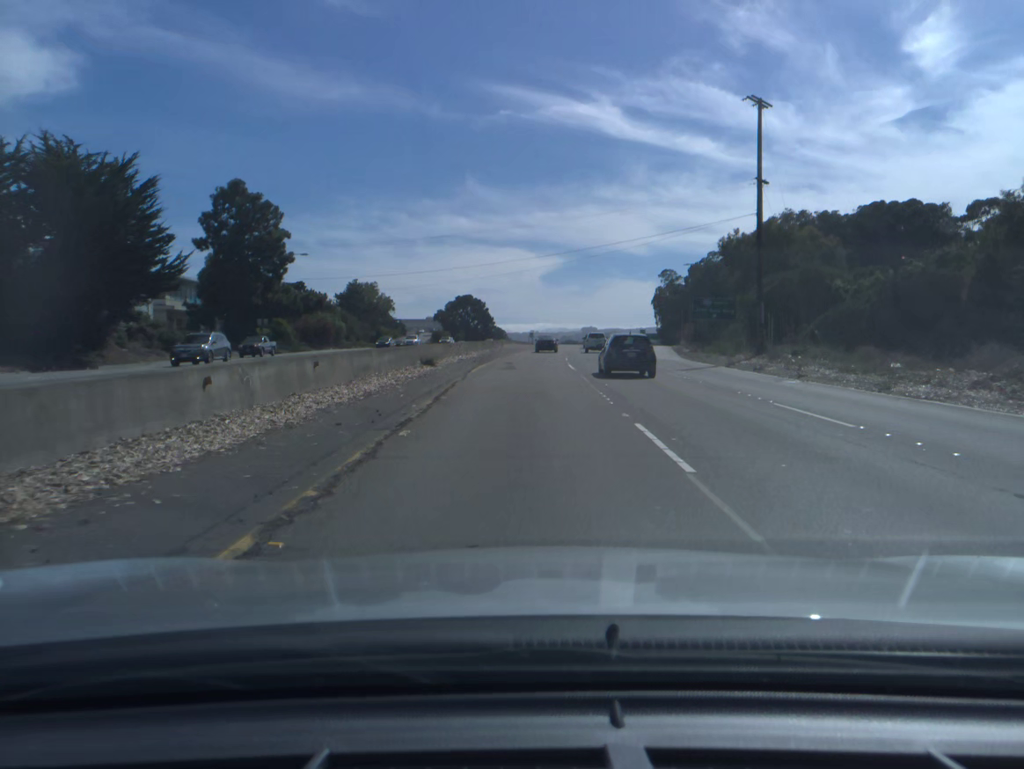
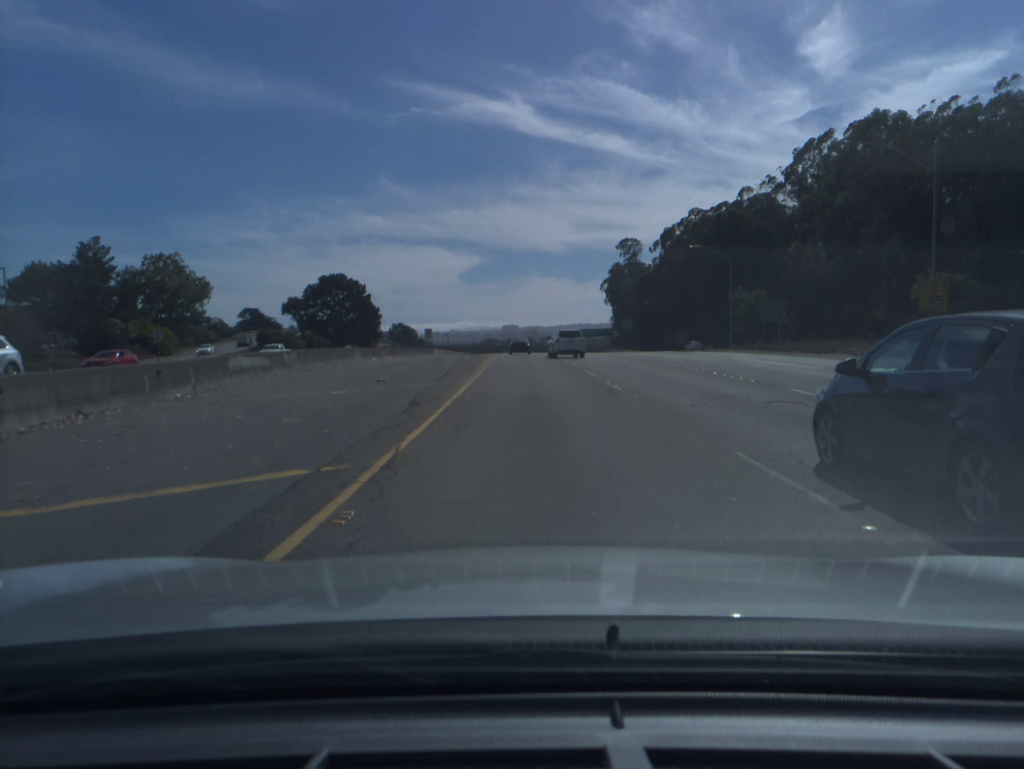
(+3.5, +89.1) m; +6°
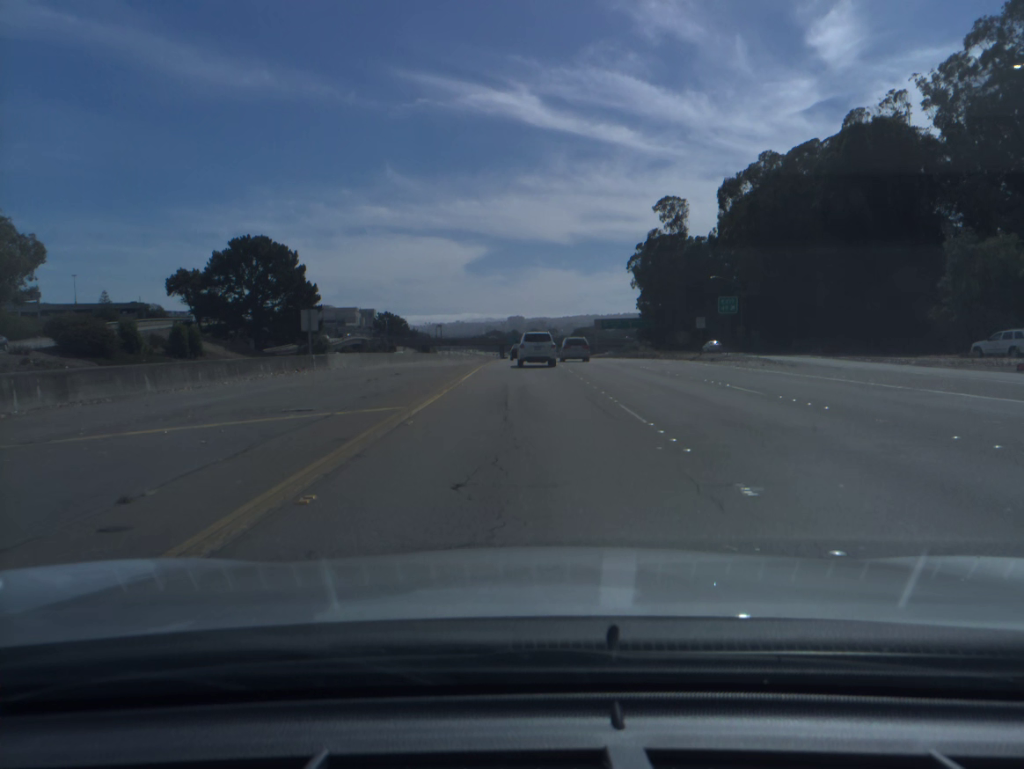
(-0.2, +53.7) m; 0°
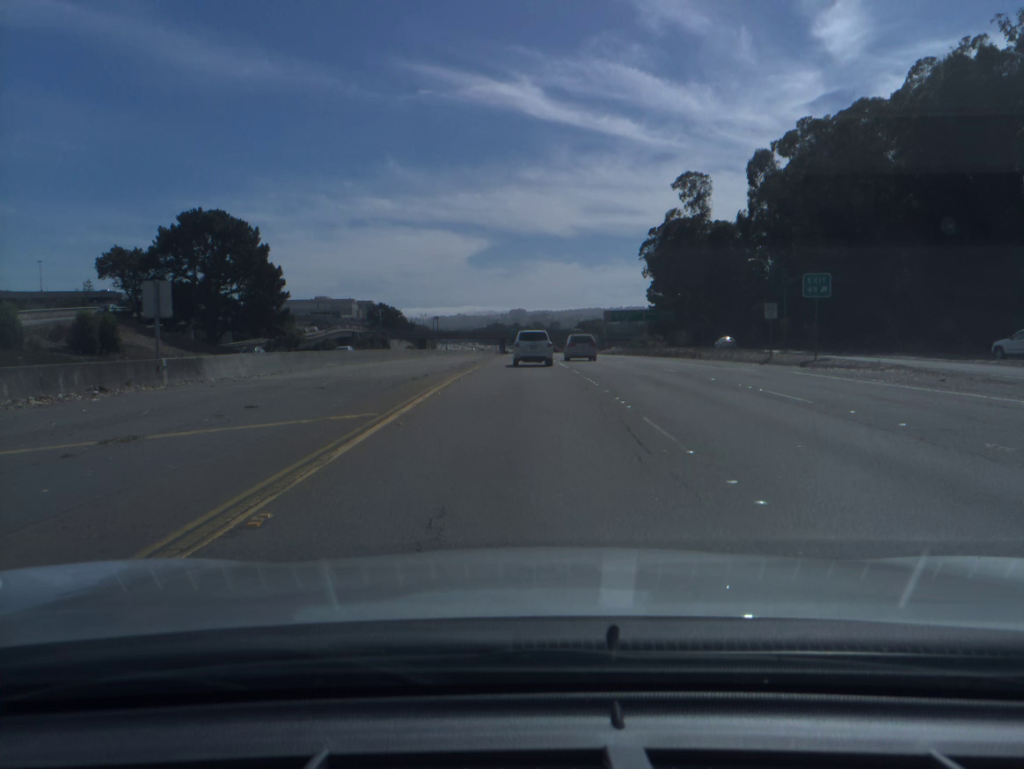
(0.0, +17.8) m; 0°
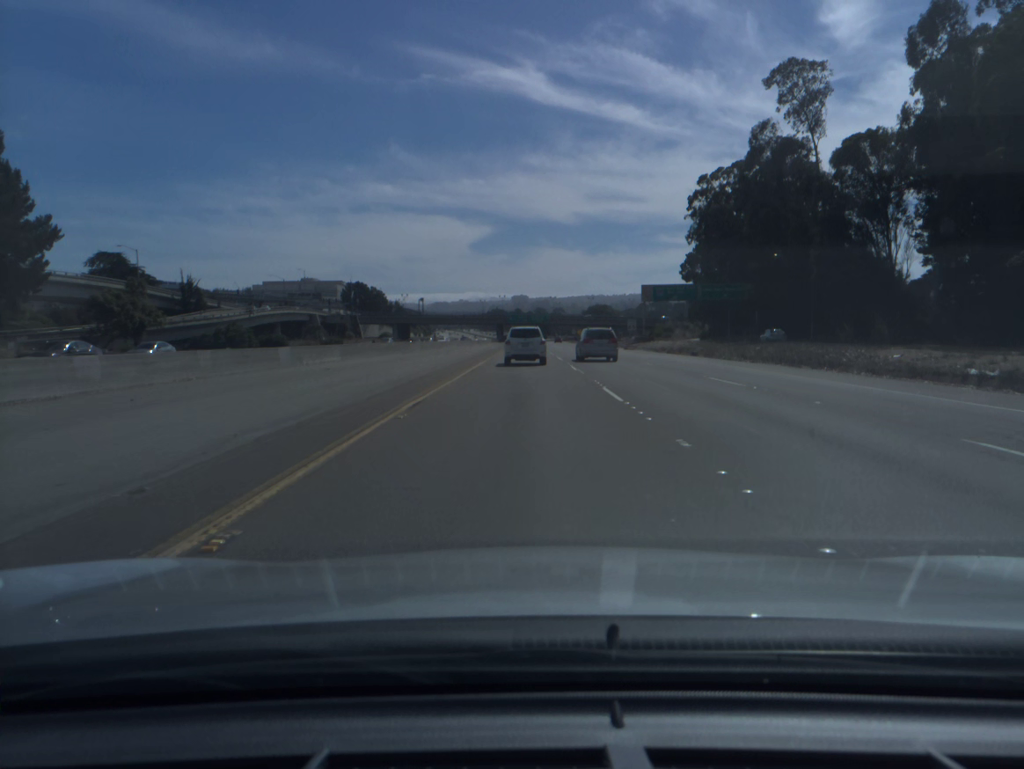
(-0.2, +52.9) m; 0°
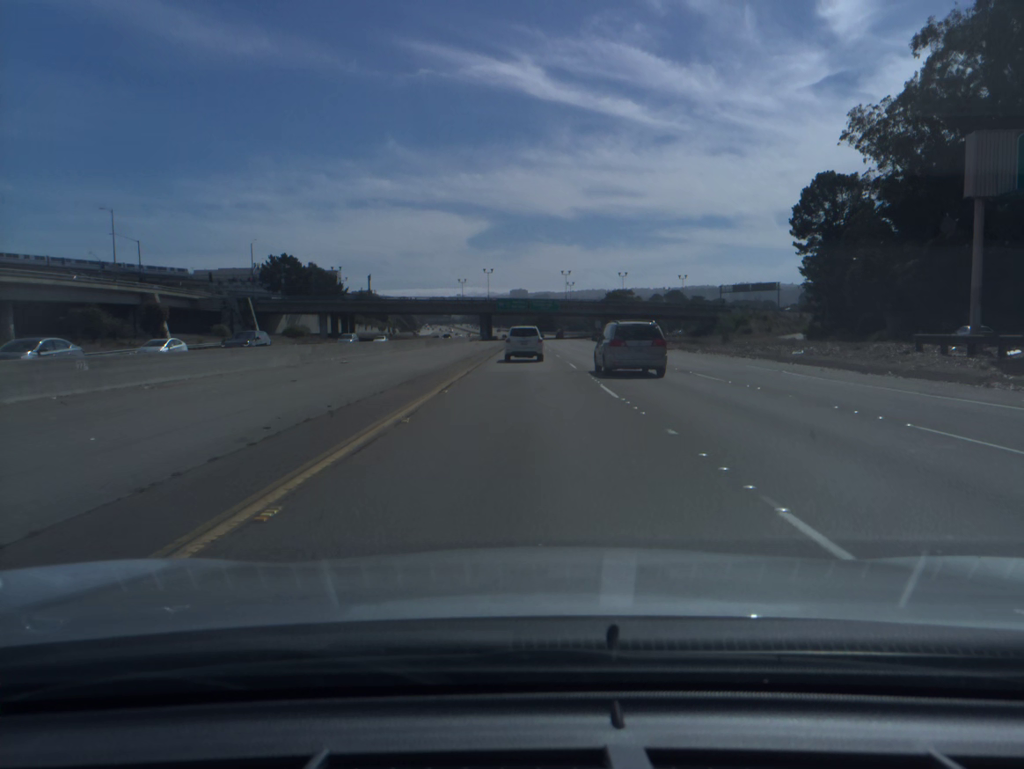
(+0.1, +87.3) m; 0°
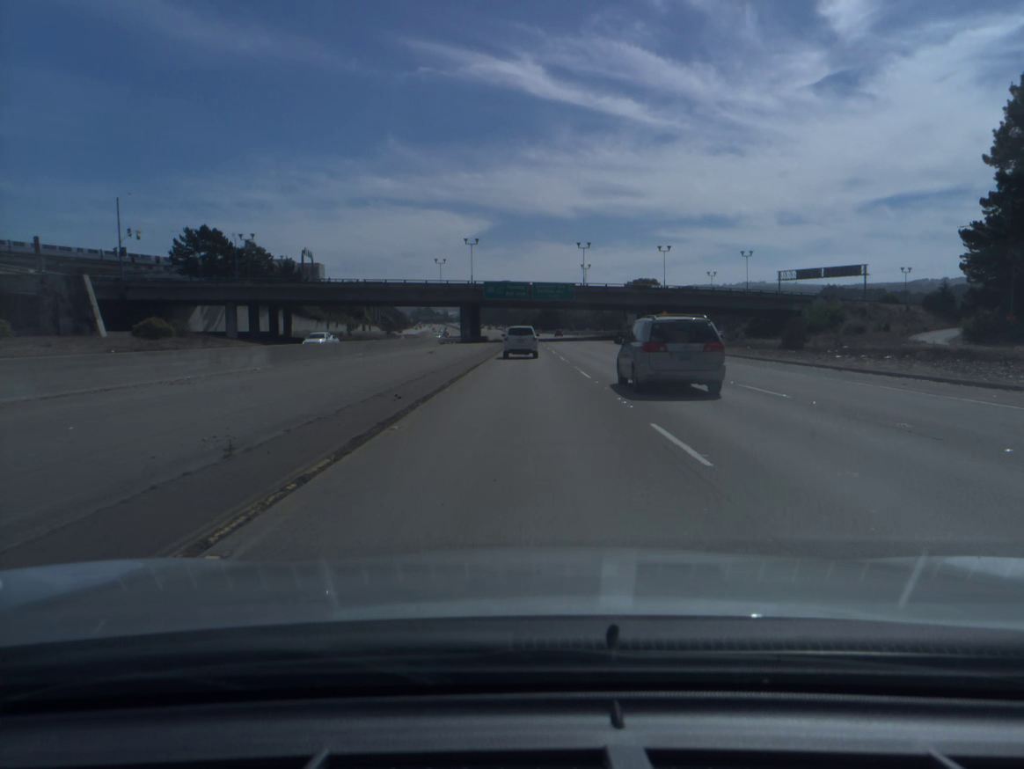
(0.0, +52.4) m; 0°
